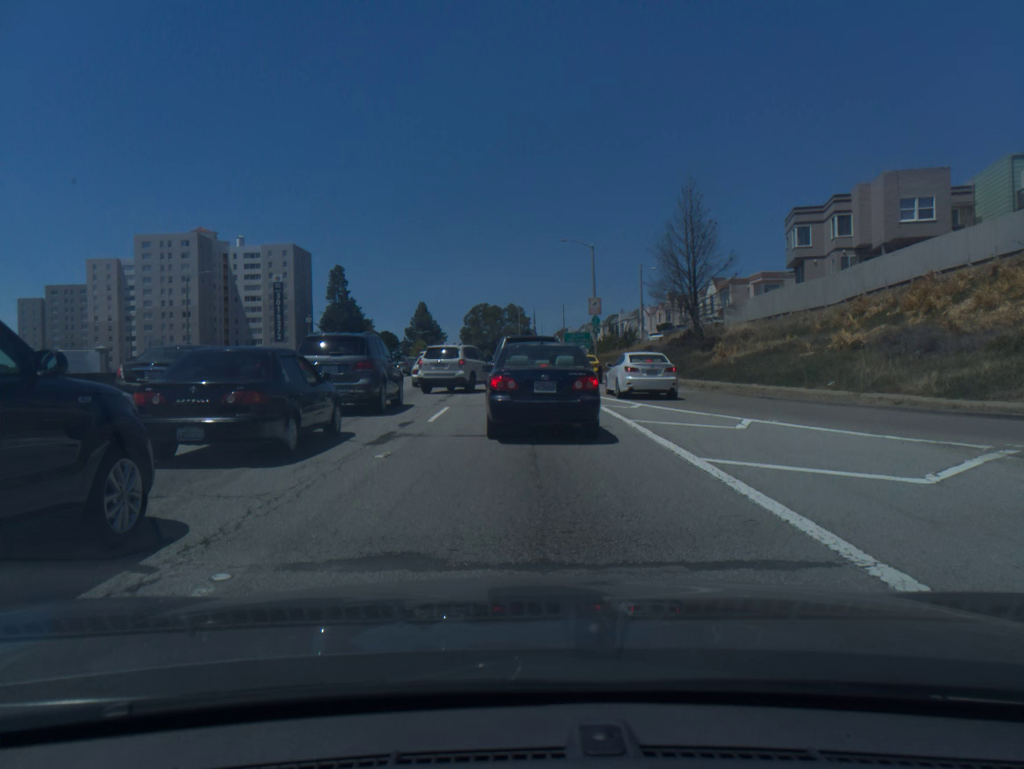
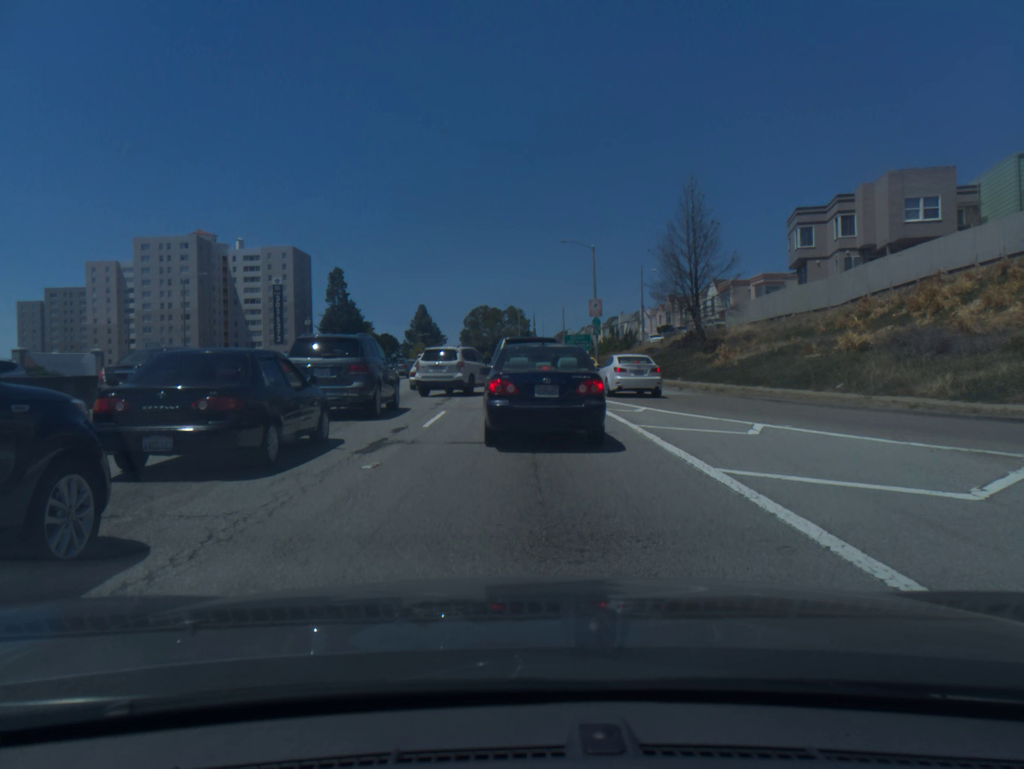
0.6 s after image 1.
(0.0, +0.8) m; 0°
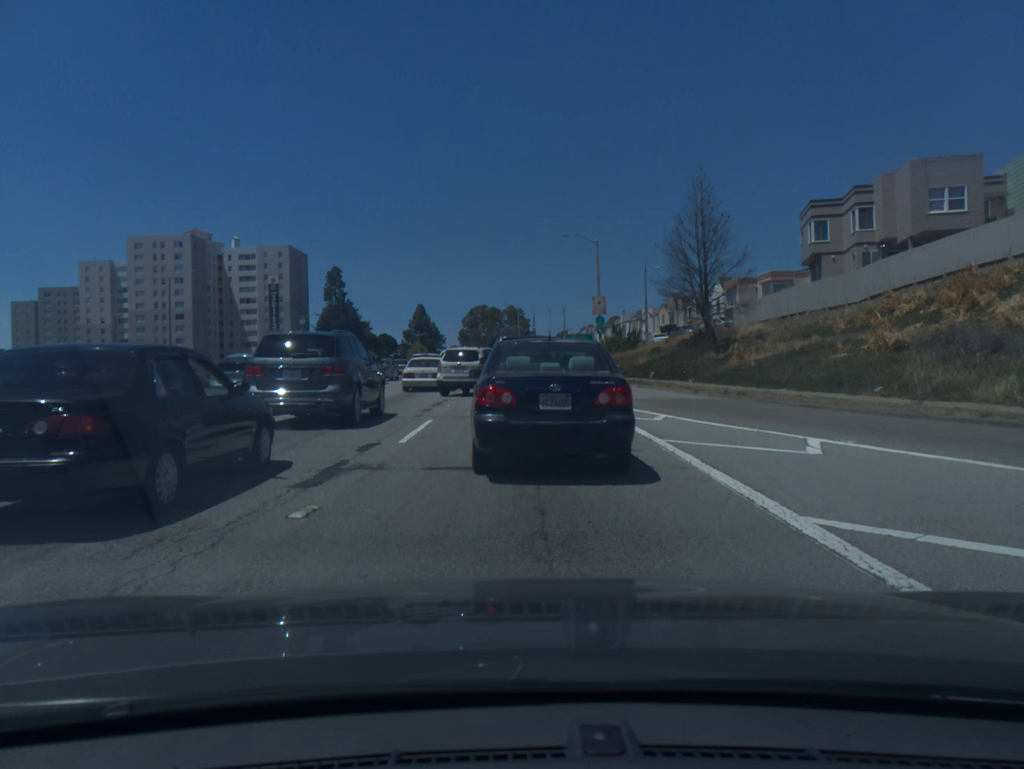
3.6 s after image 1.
(0.0, +2.7) m; 0°
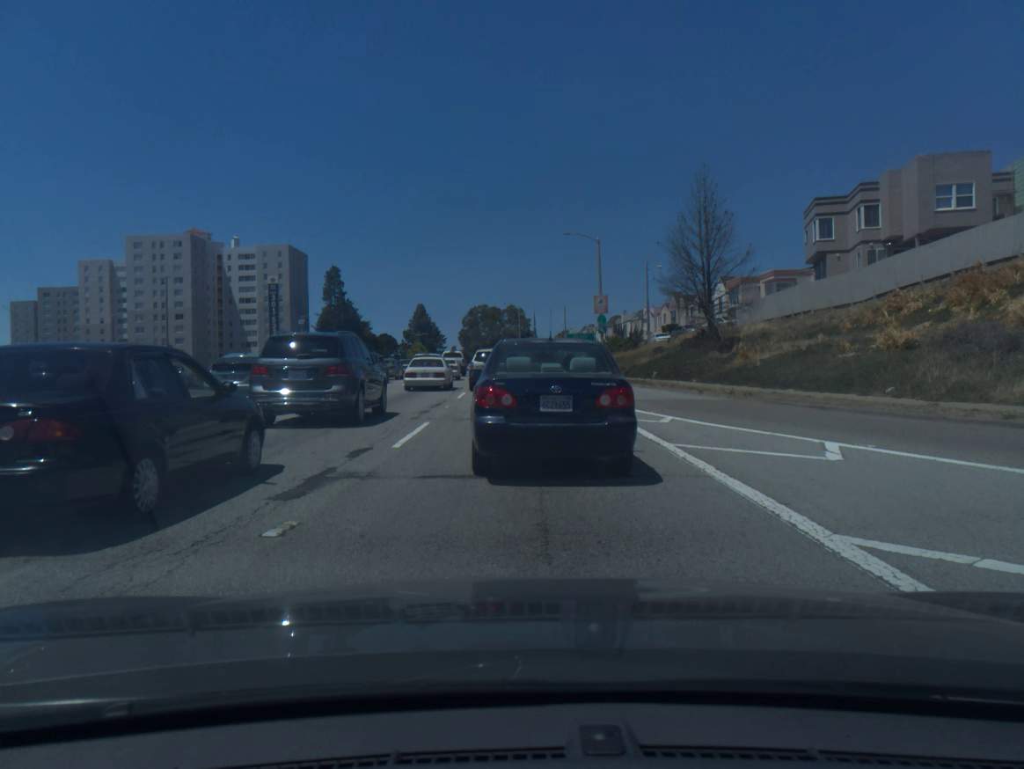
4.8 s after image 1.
(0.0, +0.6) m; 0°
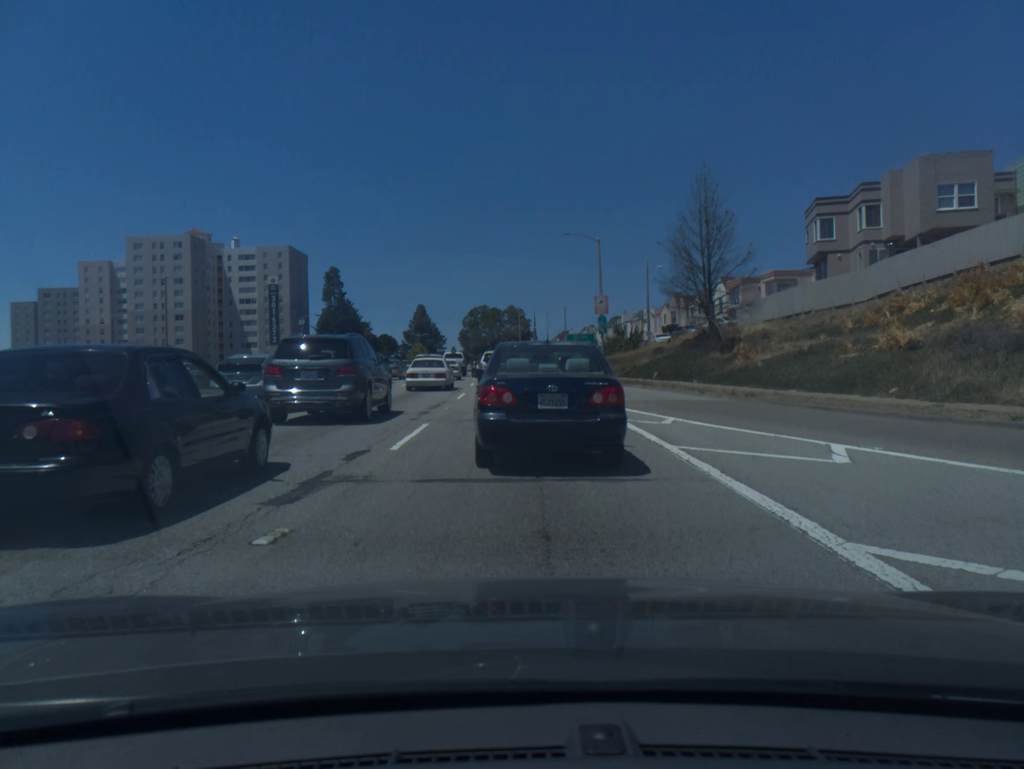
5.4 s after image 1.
(0.0, +0.2) m; 0°
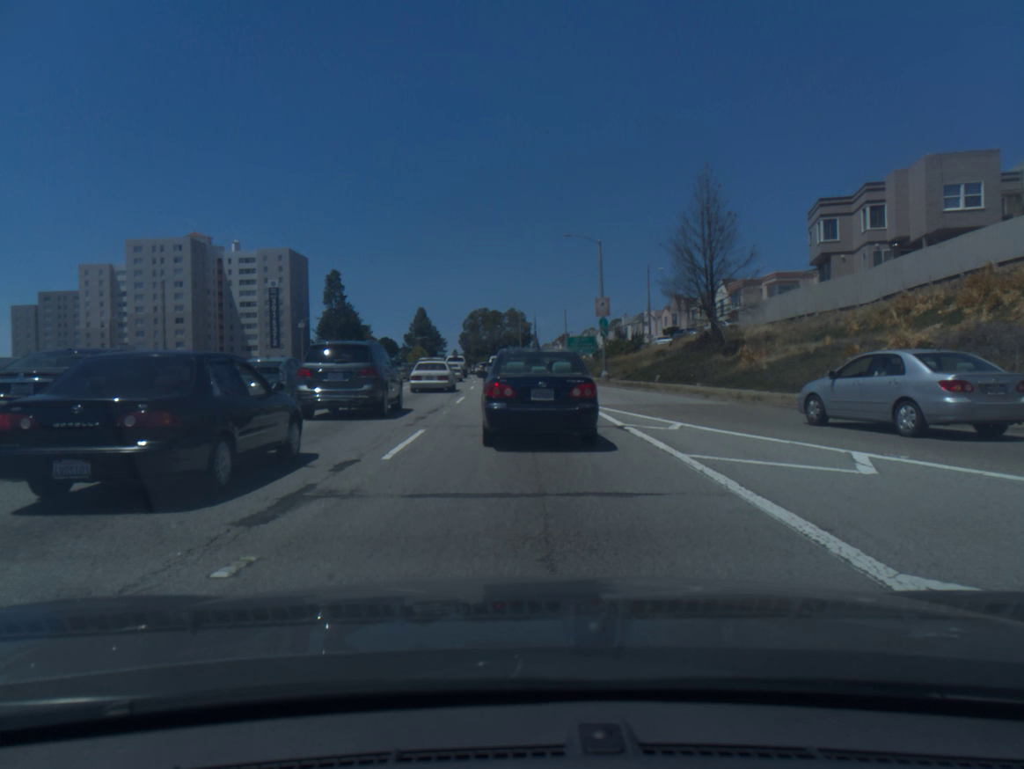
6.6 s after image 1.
(0.0, +0.7) m; 0°
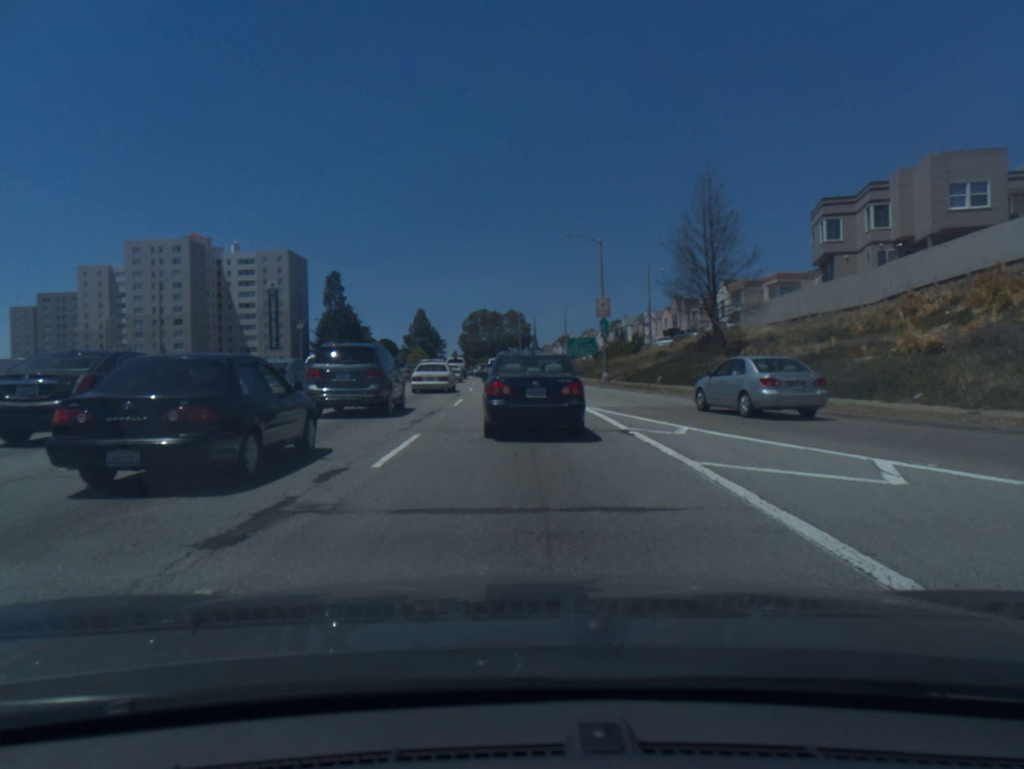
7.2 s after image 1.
(0.0, +0.7) m; 0°
